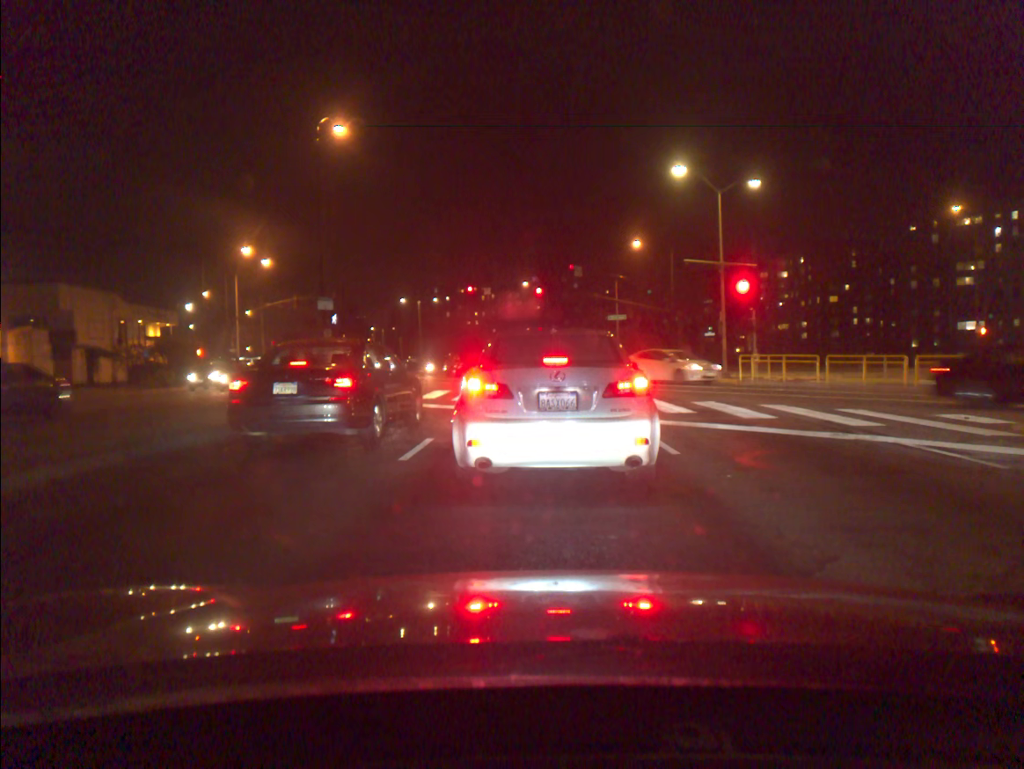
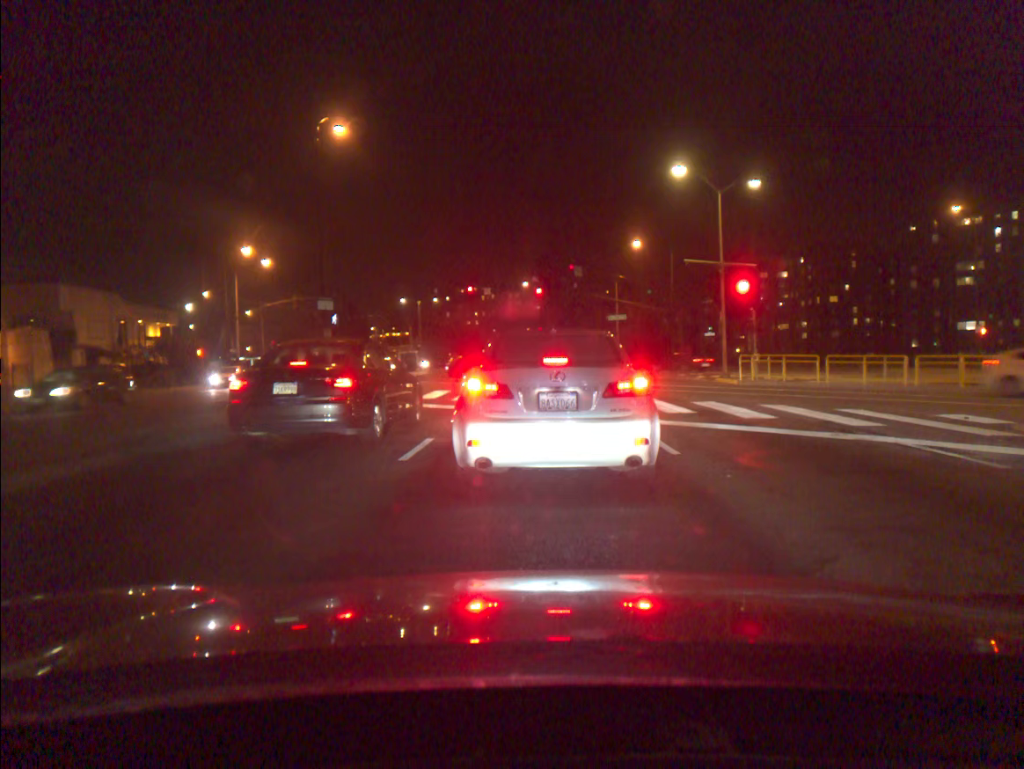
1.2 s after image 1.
(0.0, 0.0) m; 0°
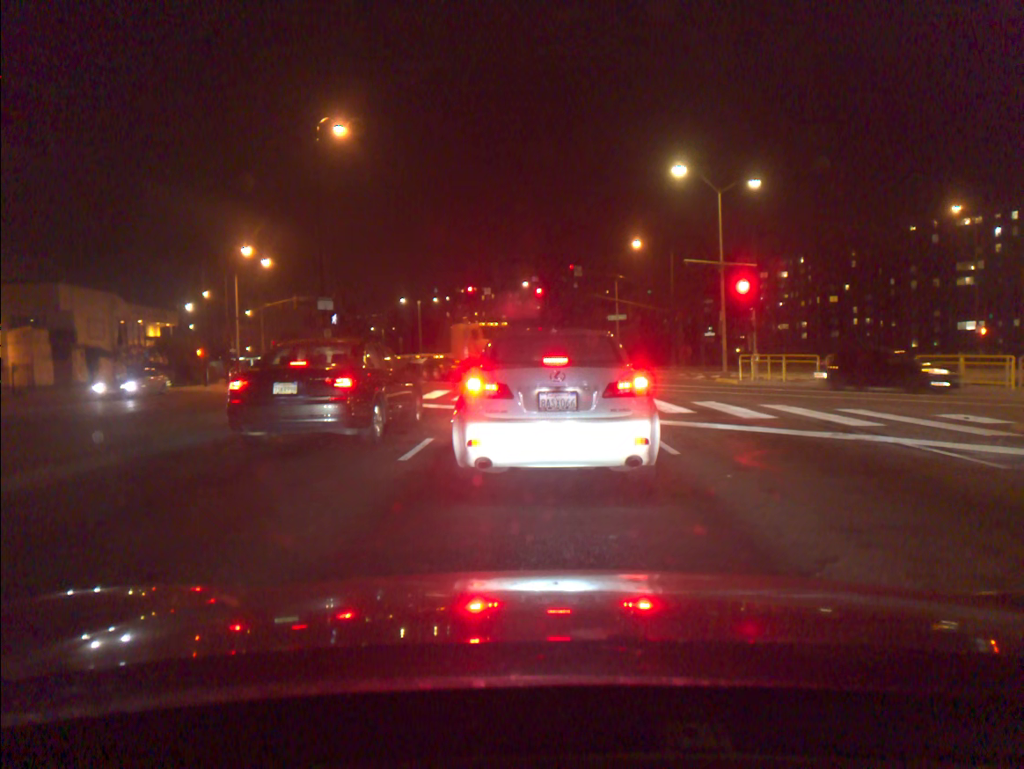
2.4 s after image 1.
(0.0, 0.0) m; 0°
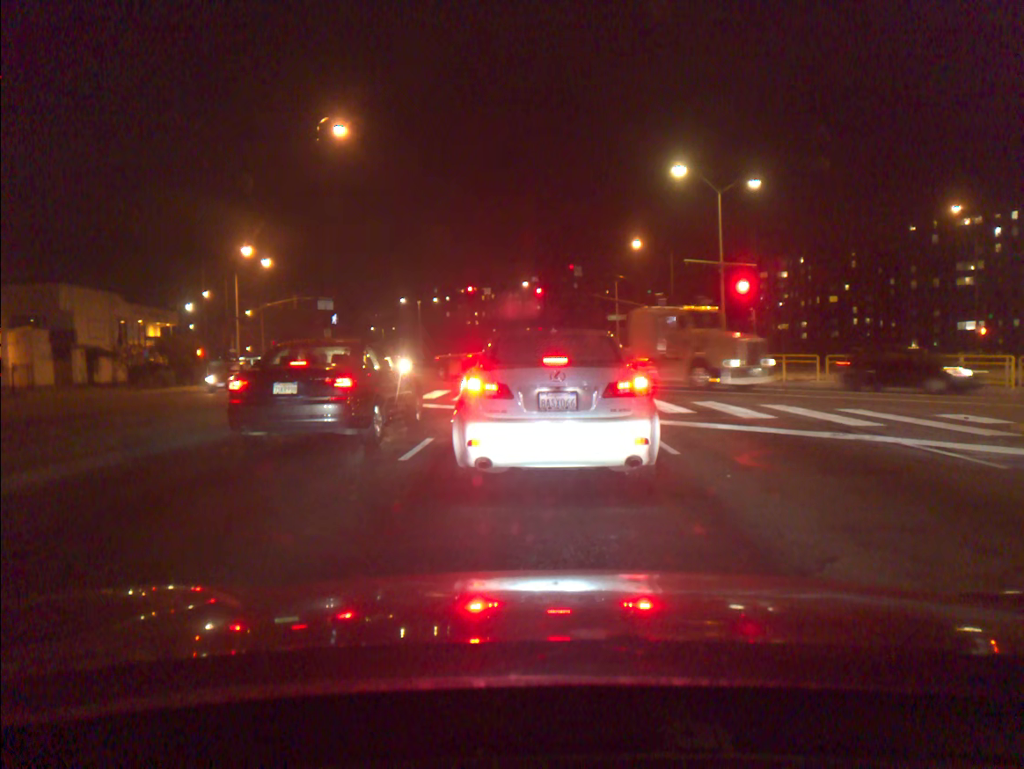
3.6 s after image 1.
(0.0, 0.0) m; 0°
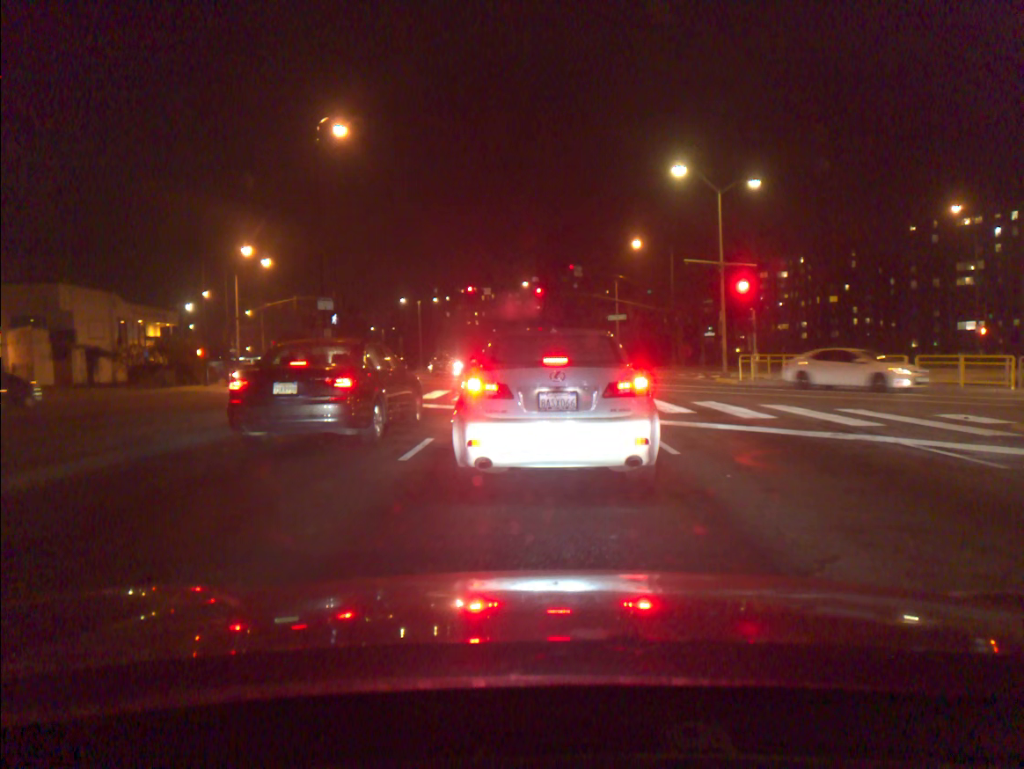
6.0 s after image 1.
(0.0, 0.0) m; 0°
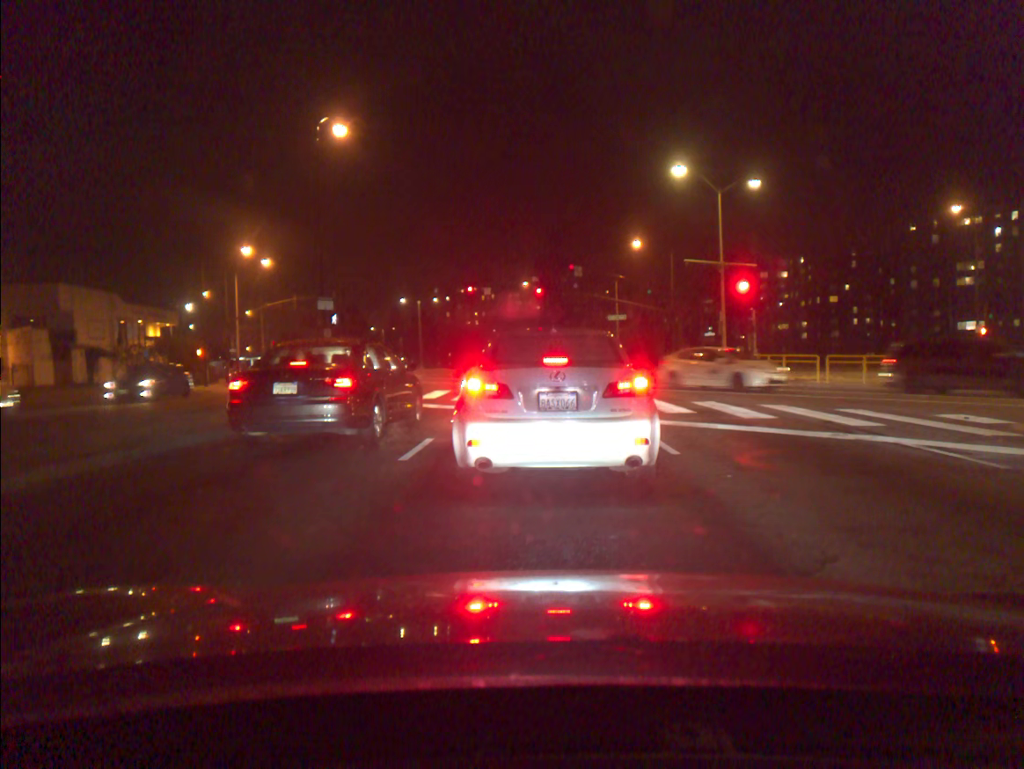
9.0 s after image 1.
(0.0, 0.0) m; 0°
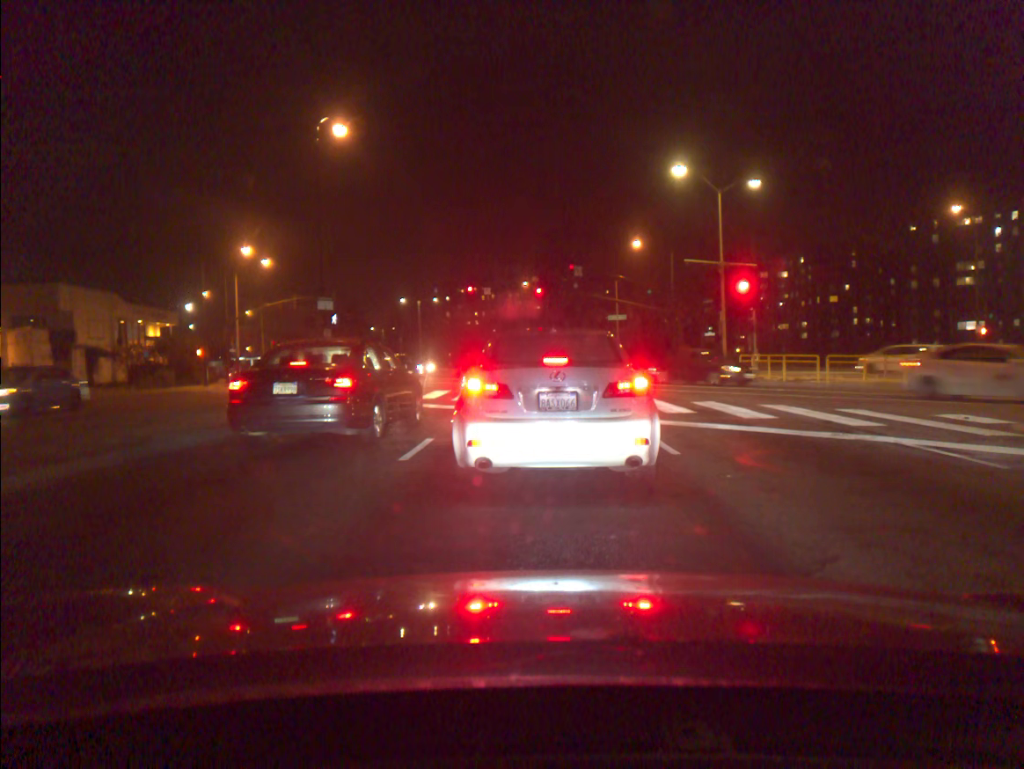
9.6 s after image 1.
(0.0, 0.0) m; 0°
